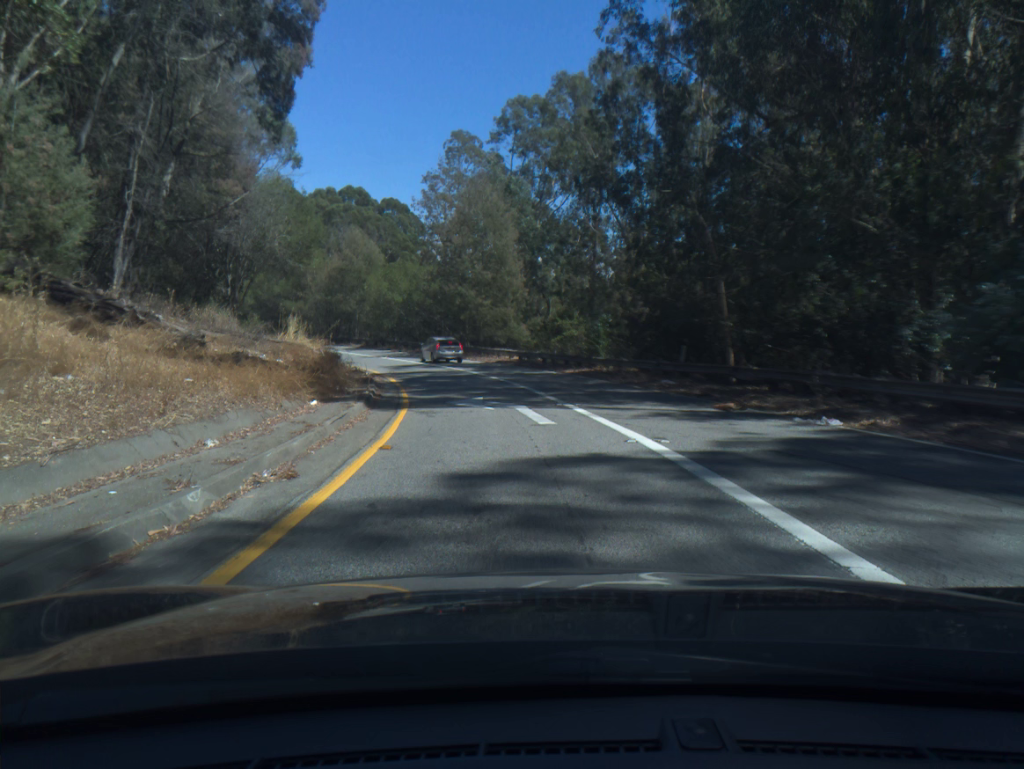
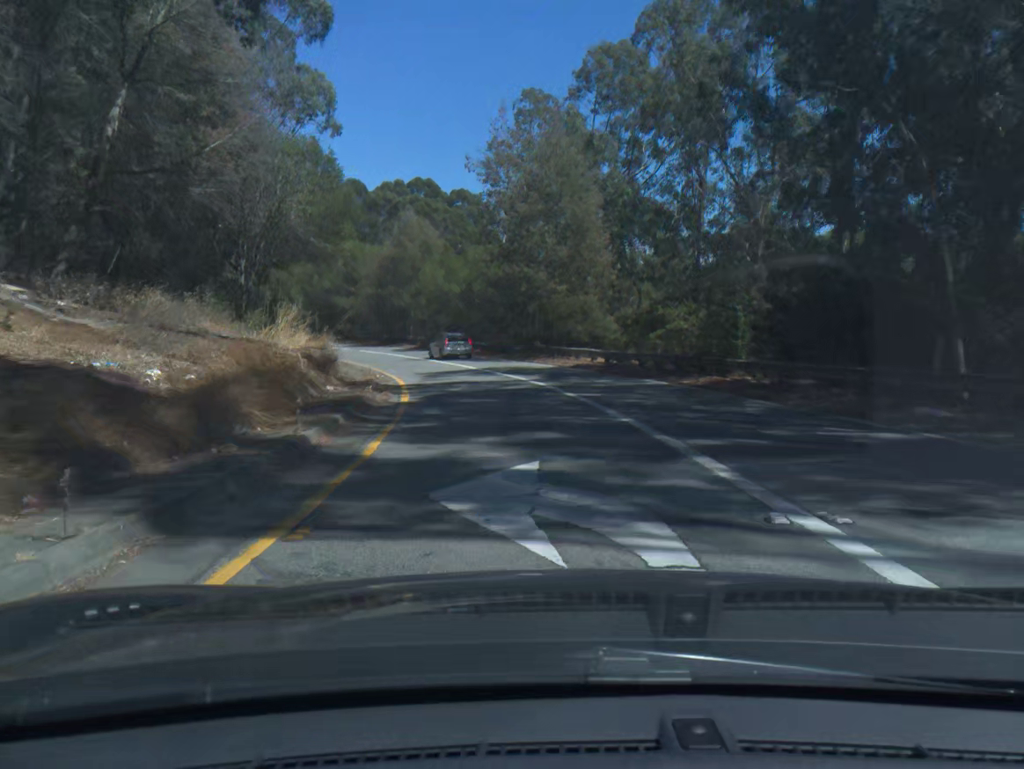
(-0.6, +12.0) m; -6°
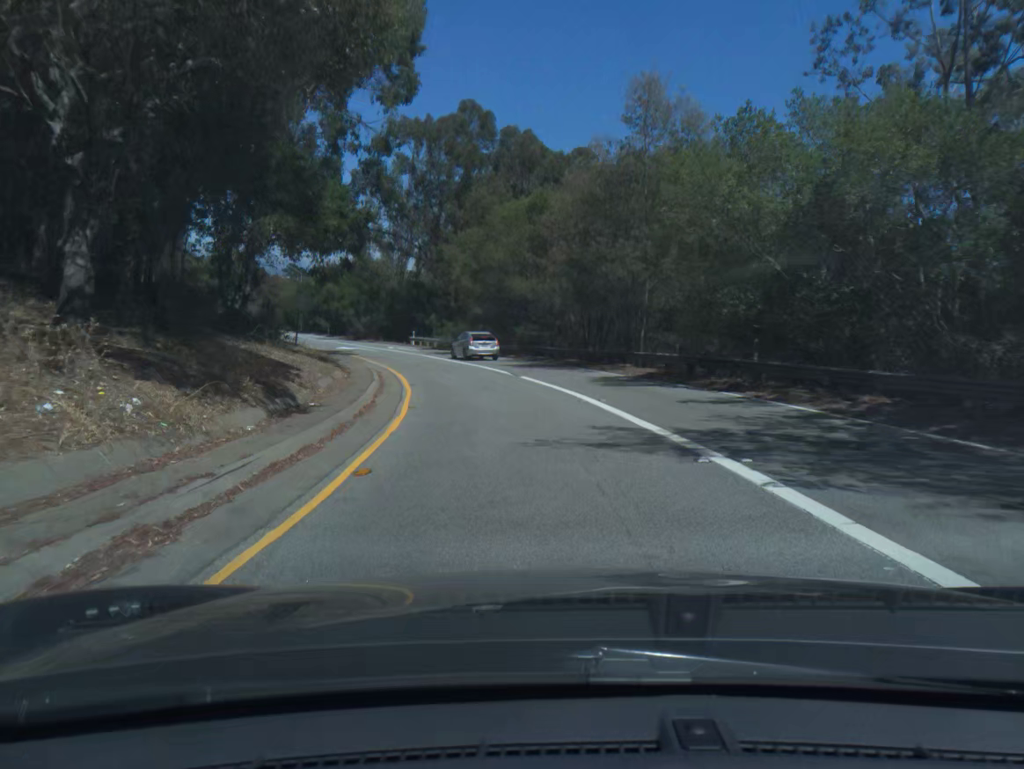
(-5.4, +35.5) m; -18°
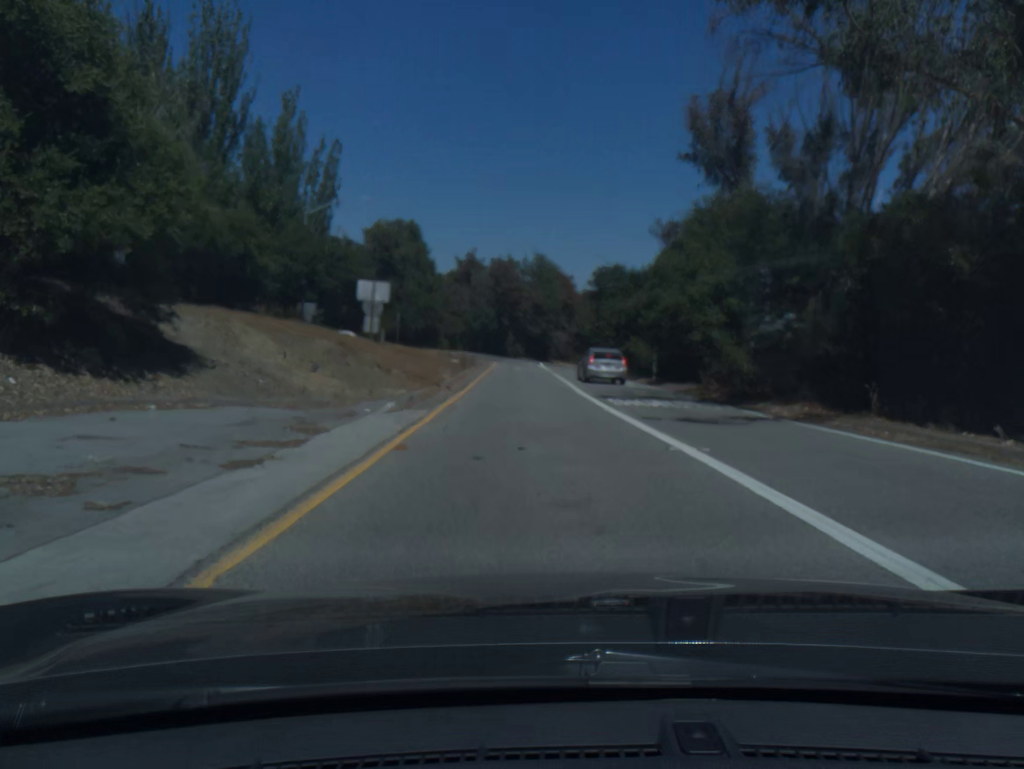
(-14.4, +58.2) m; -25°
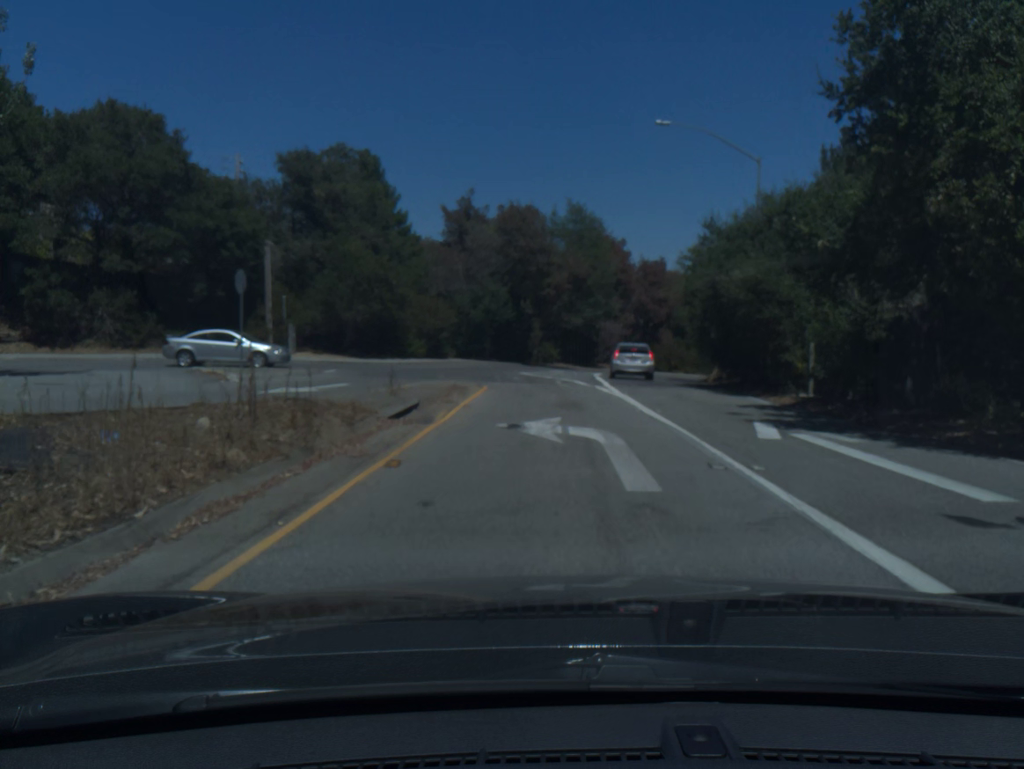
(-1.1, +39.7) m; -3°
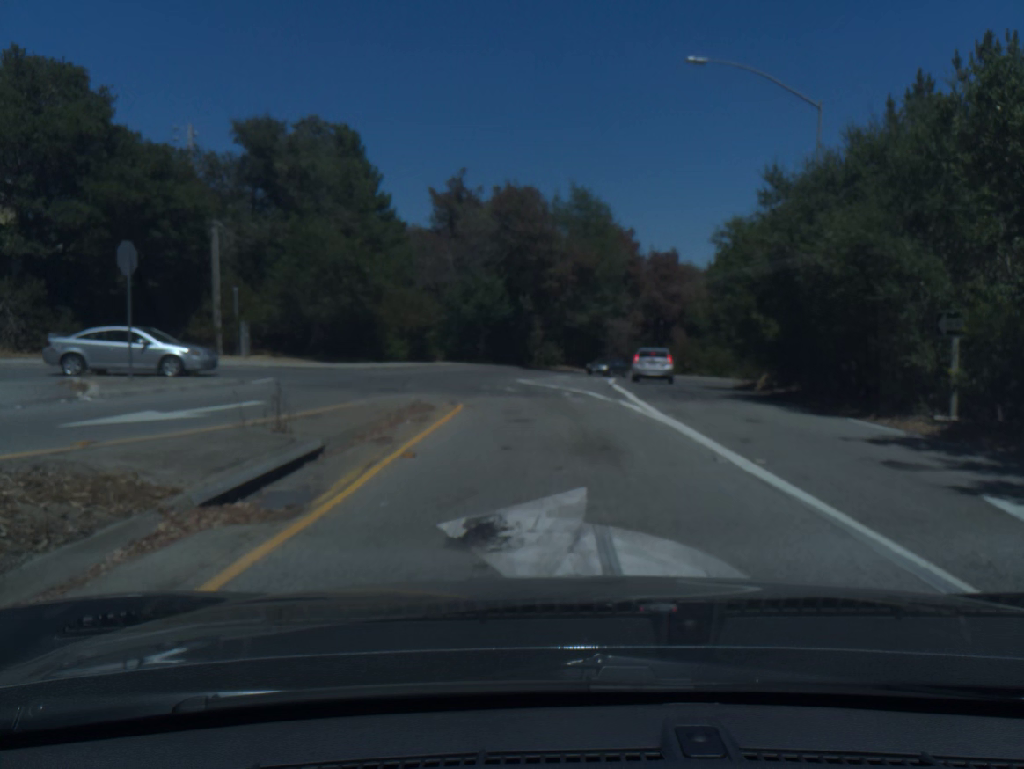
(0.0, +7.1) m; 0°
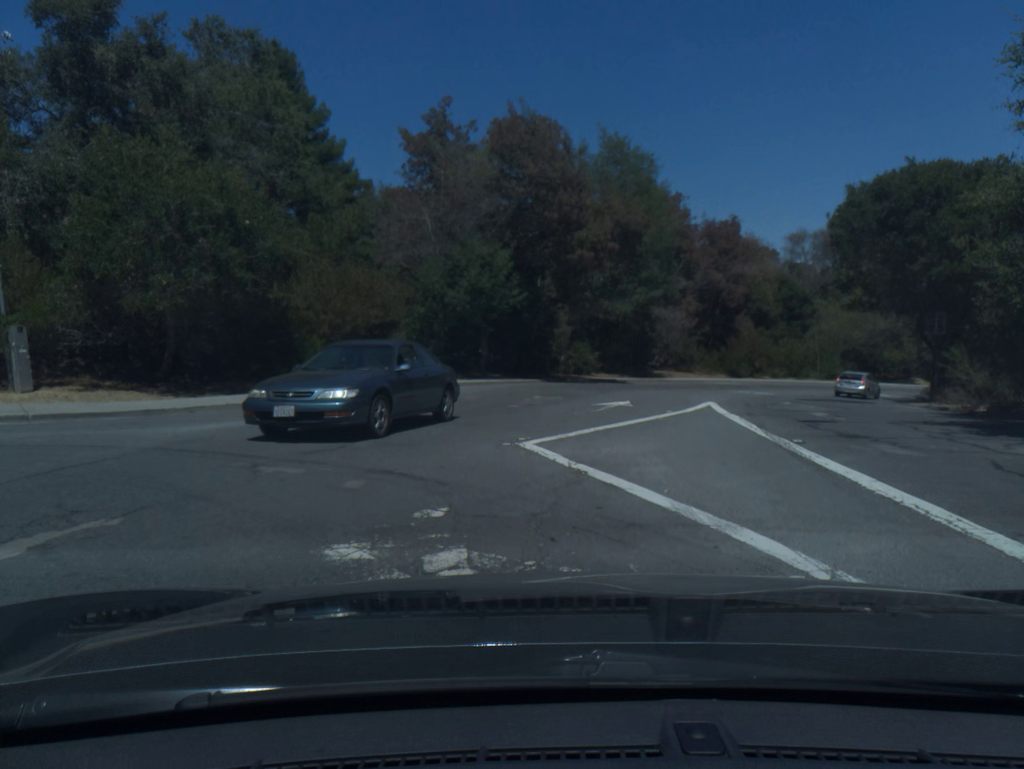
(-0.3, +17.8) m; -1°
